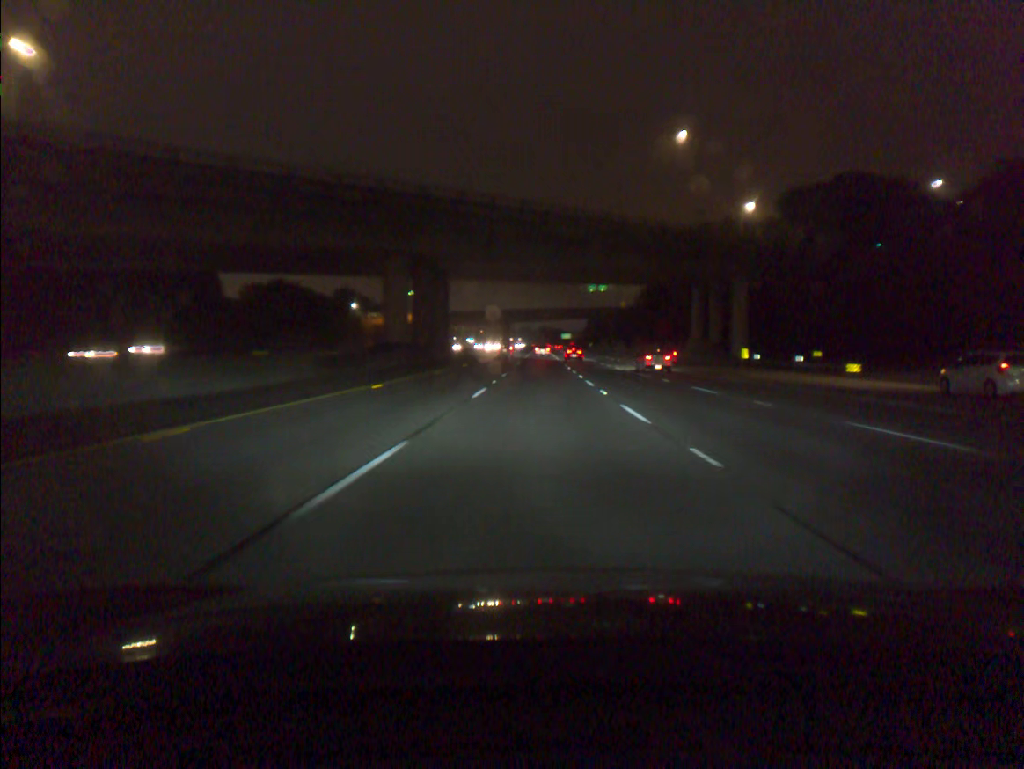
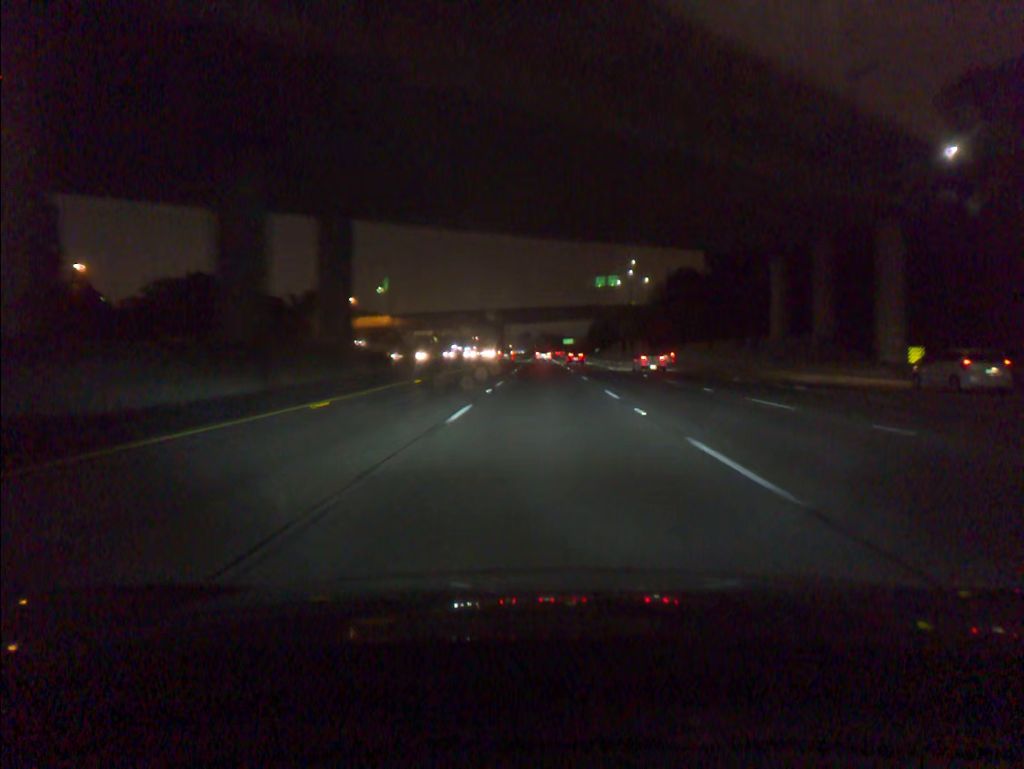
(-0.1, +36.4) m; 0°
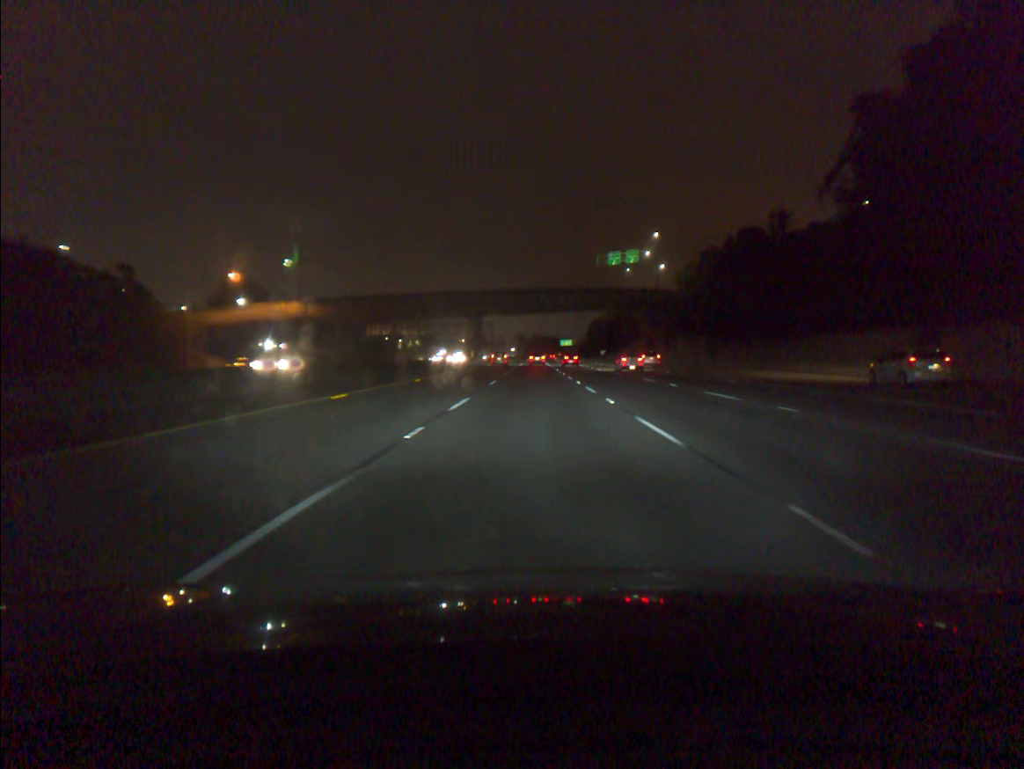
(+0.3, +54.7) m; +1°
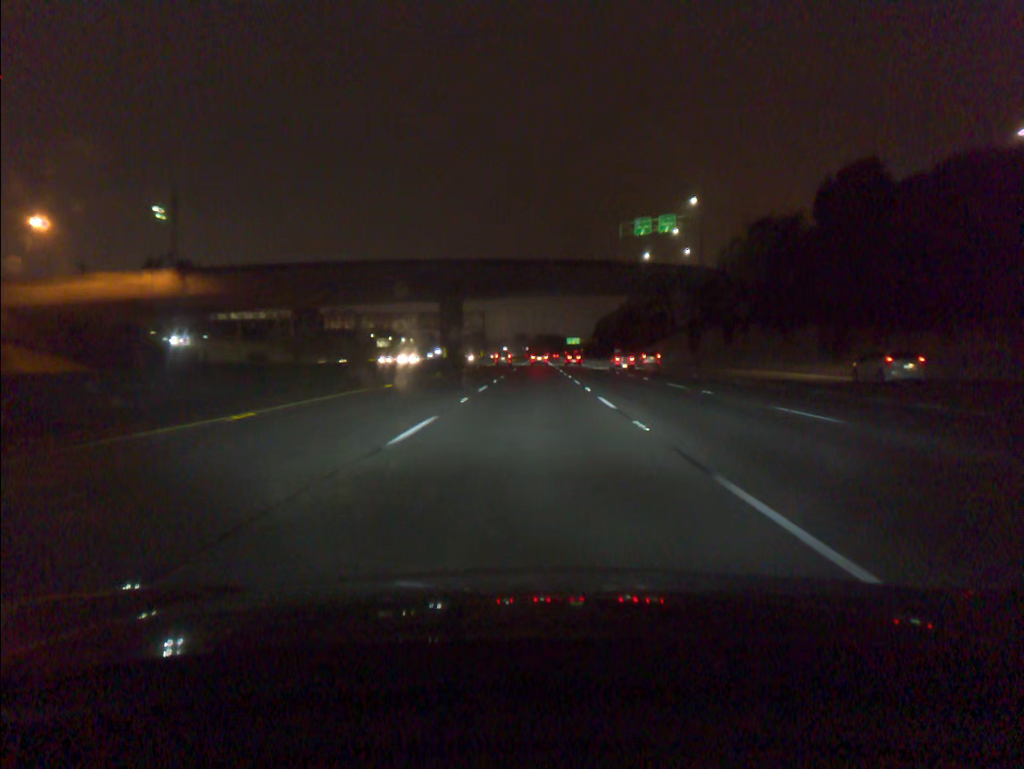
(-0.1, +36.2) m; 0°
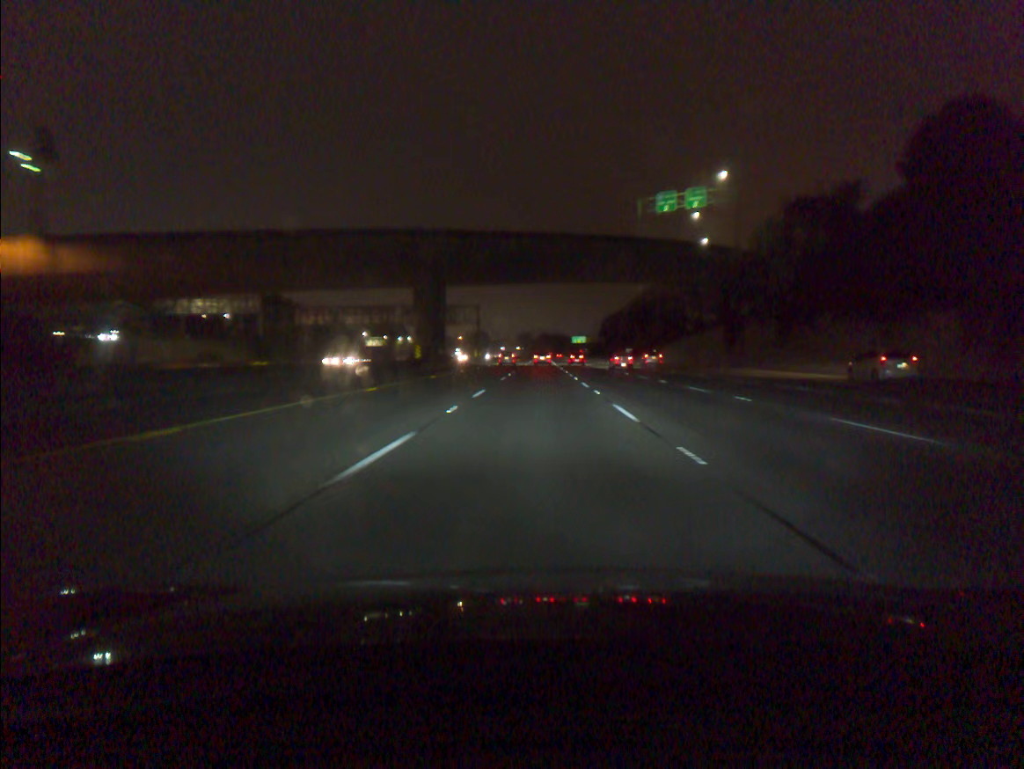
(-0.1, +18.0) m; 0°
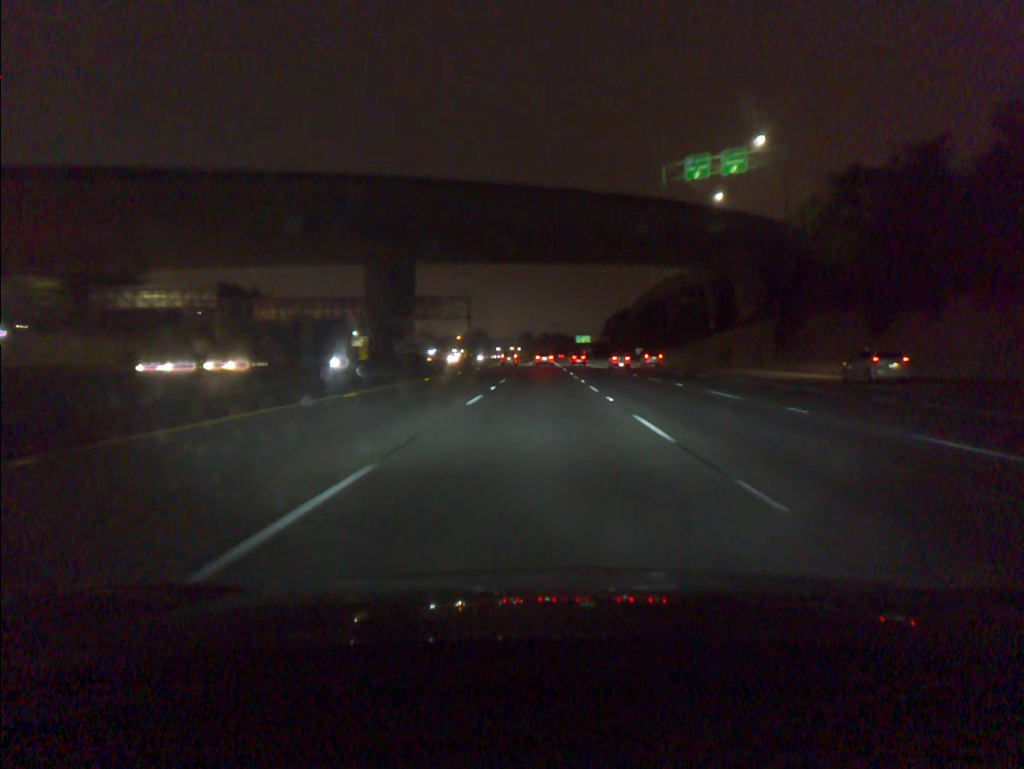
(0.0, +18.0) m; 0°
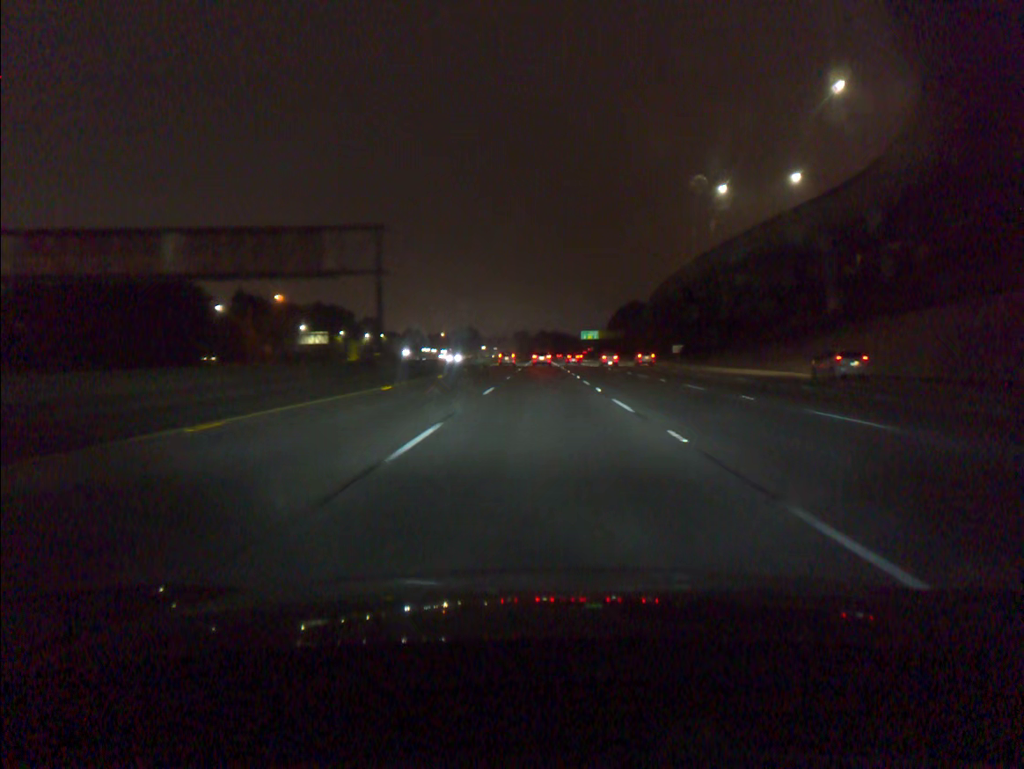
(+0.1, +53.6) m; 0°
